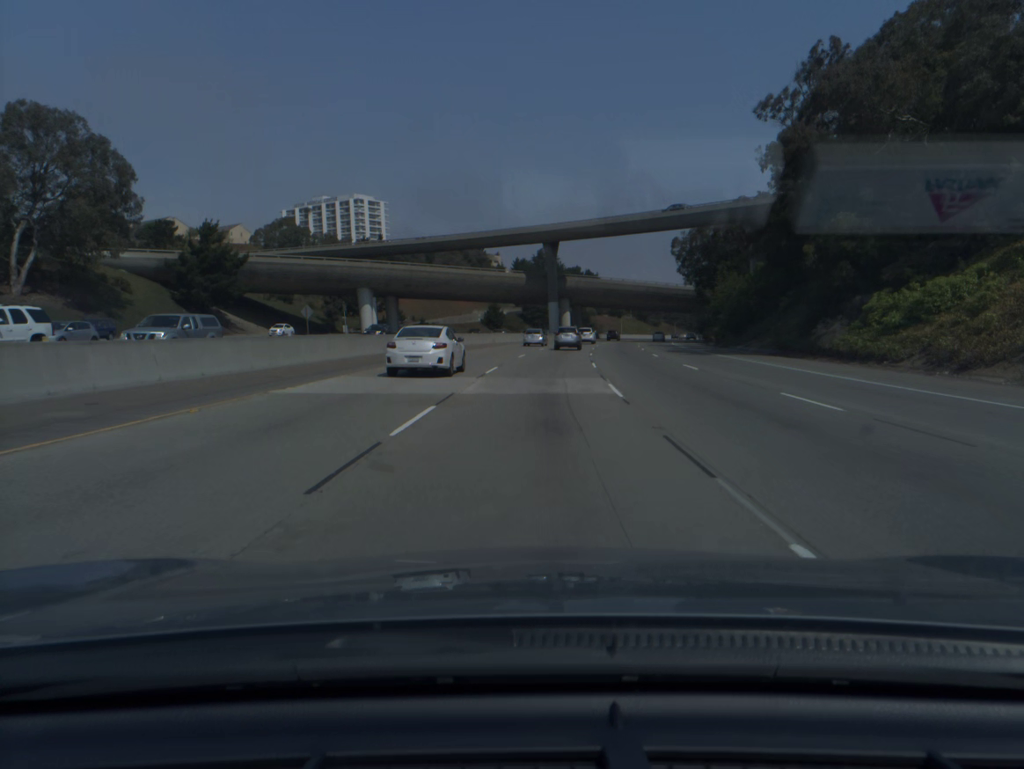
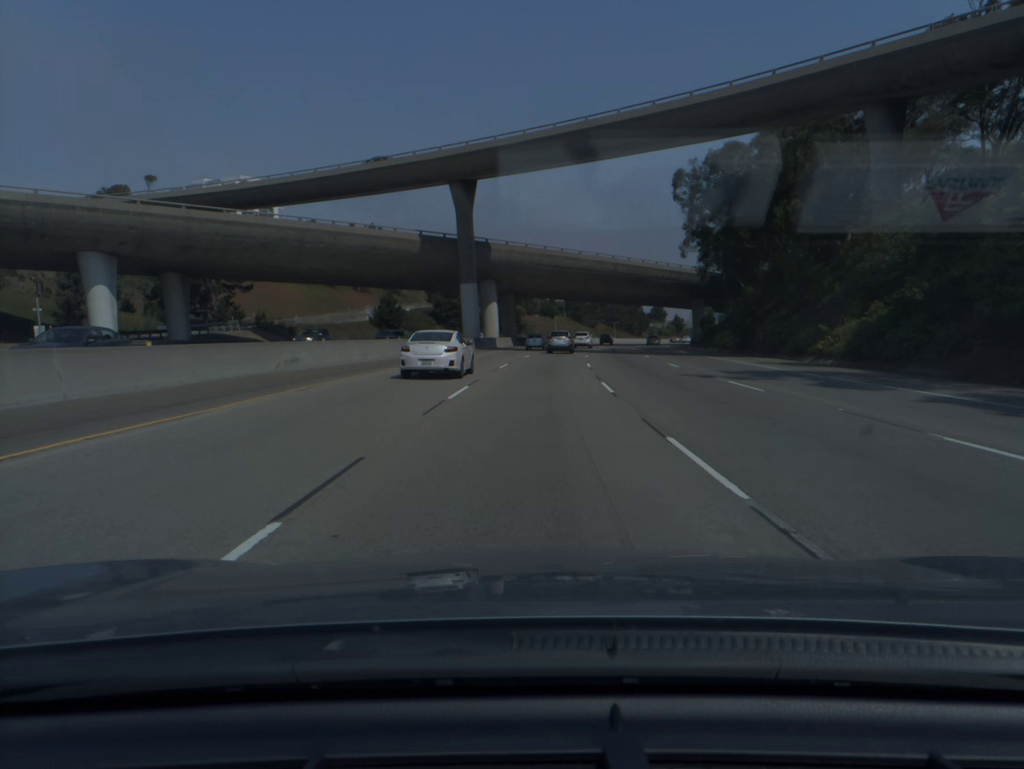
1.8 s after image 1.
(+2.5, +52.1) m; +5°
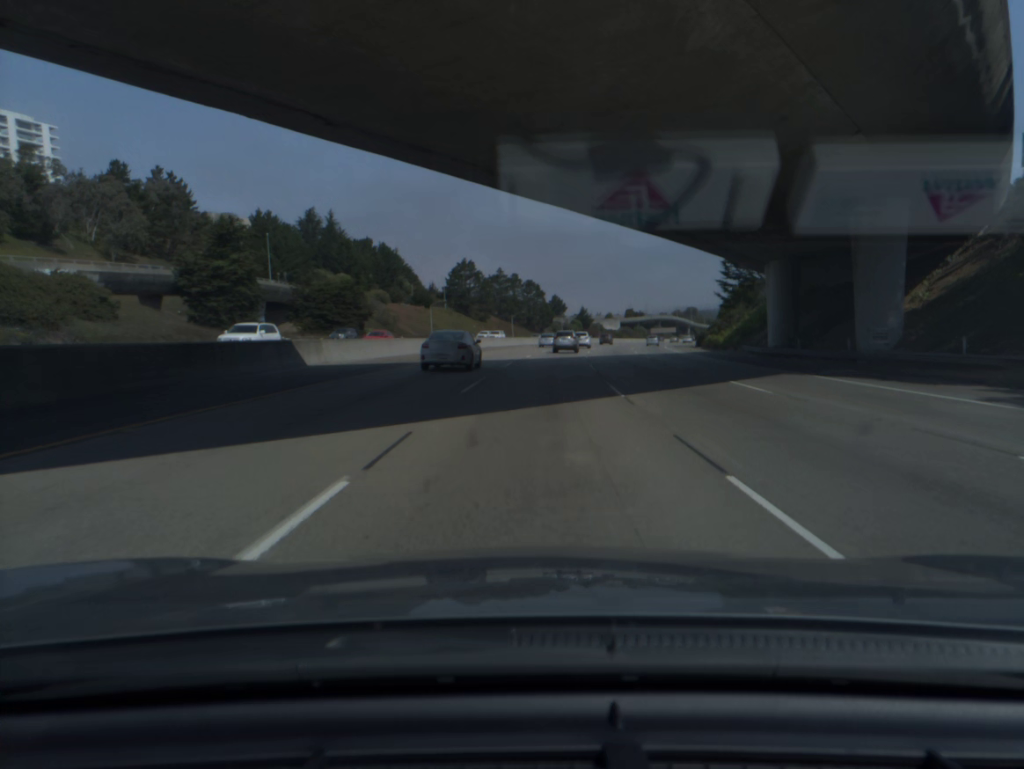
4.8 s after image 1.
(+6.1, +86.3) m; +8°
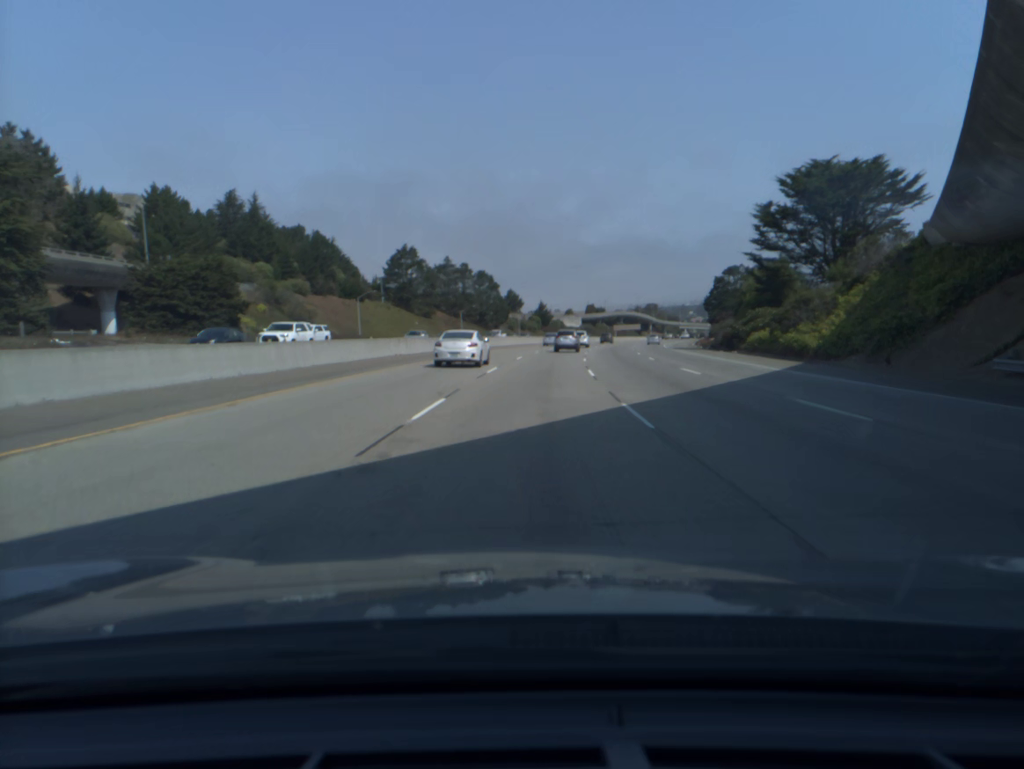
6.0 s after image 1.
(+1.1, +34.6) m; +3°
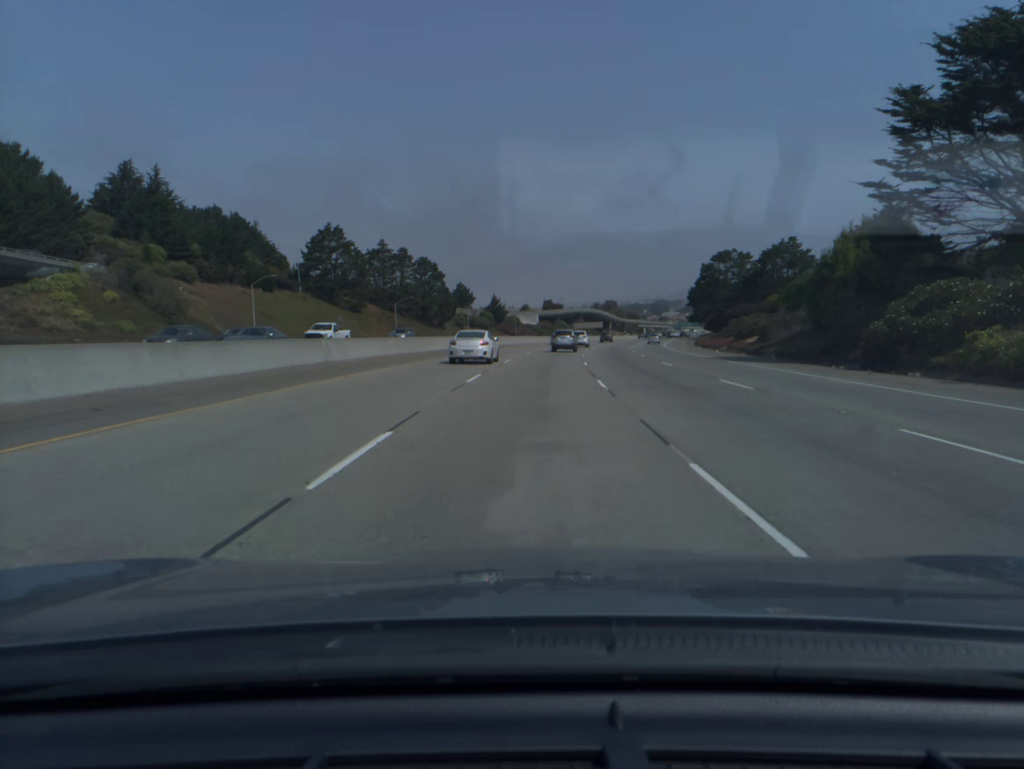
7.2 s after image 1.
(+1.0, +34.6) m; +3°
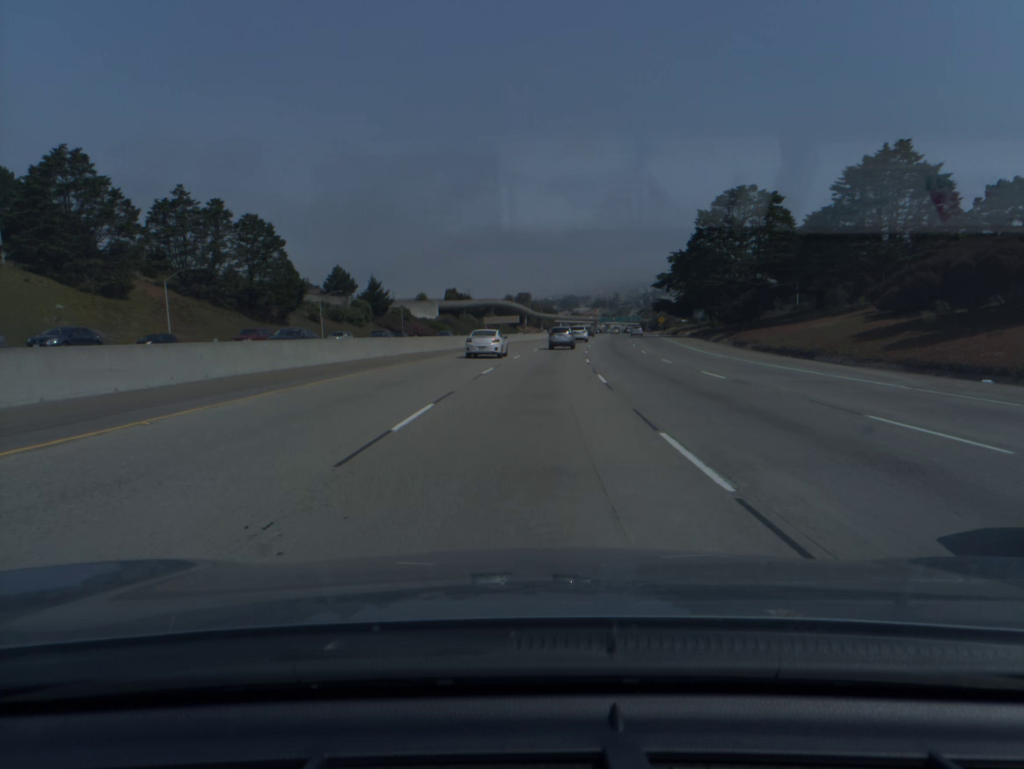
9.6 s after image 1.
(+3.9, +69.1) m; +7°
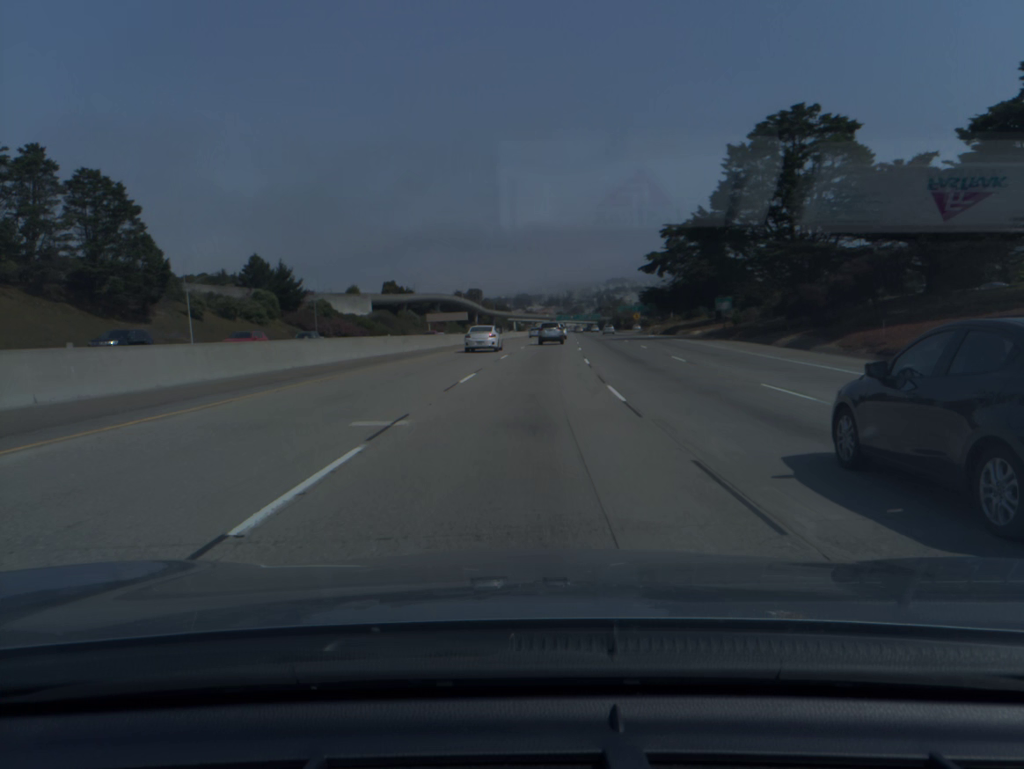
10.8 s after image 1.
(+1.0, +34.6) m; +3°
